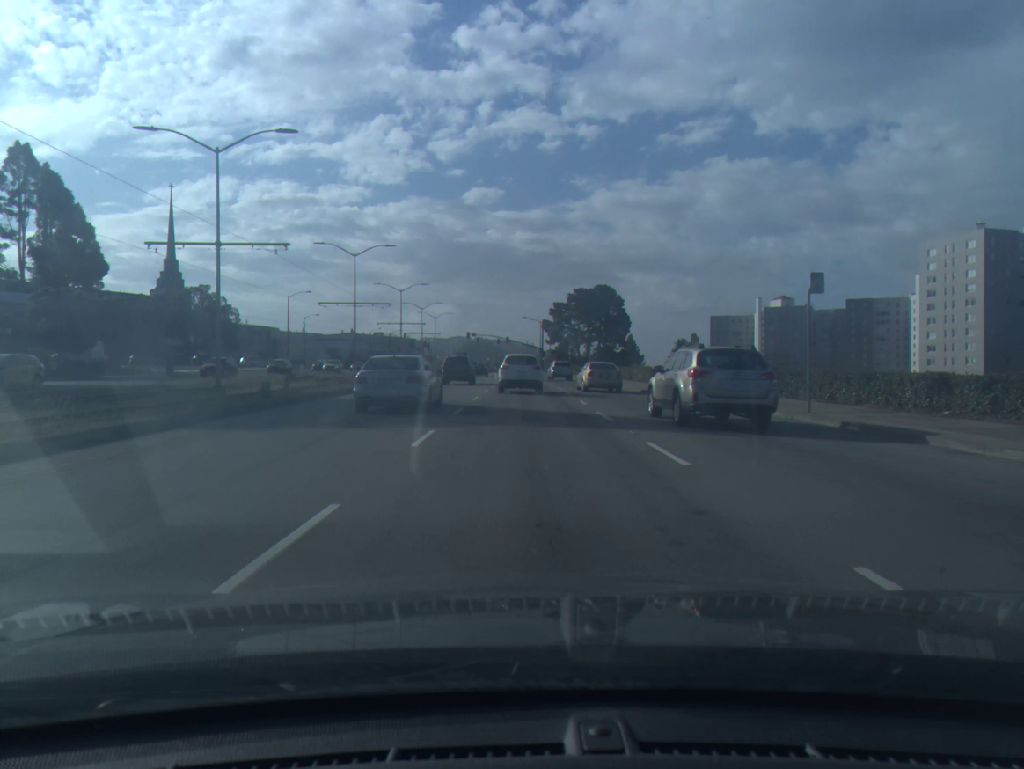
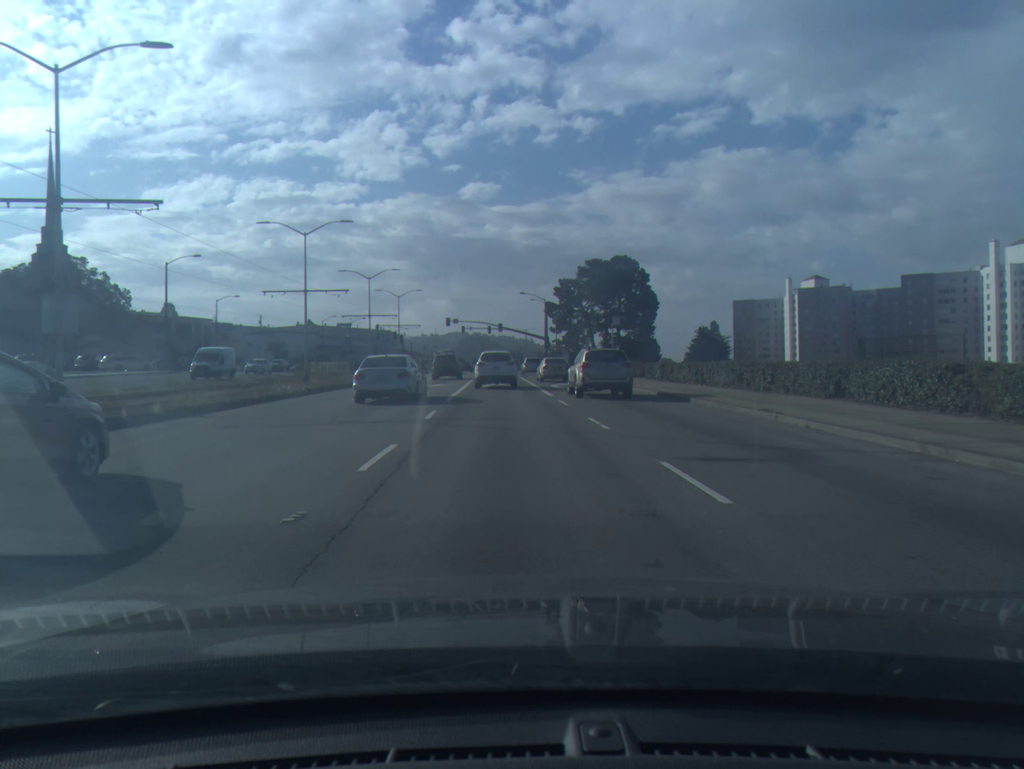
(+0.2, +39.6) m; 0°
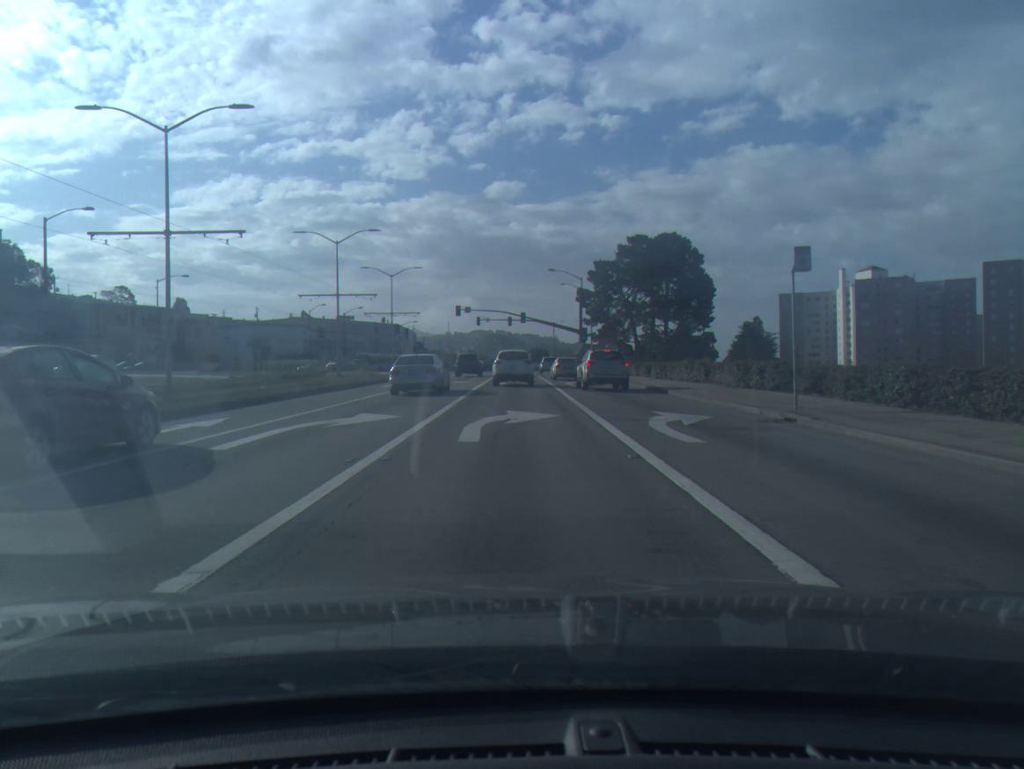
(-0.3, +24.4) m; -2°
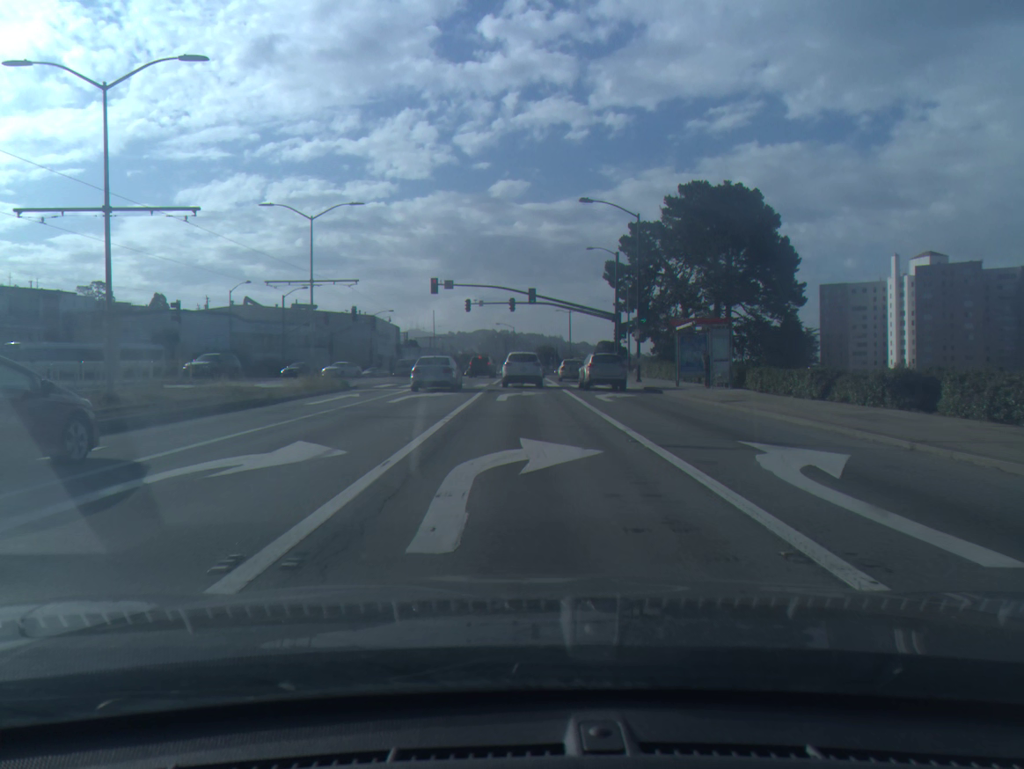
(-0.2, +33.2) m; 0°
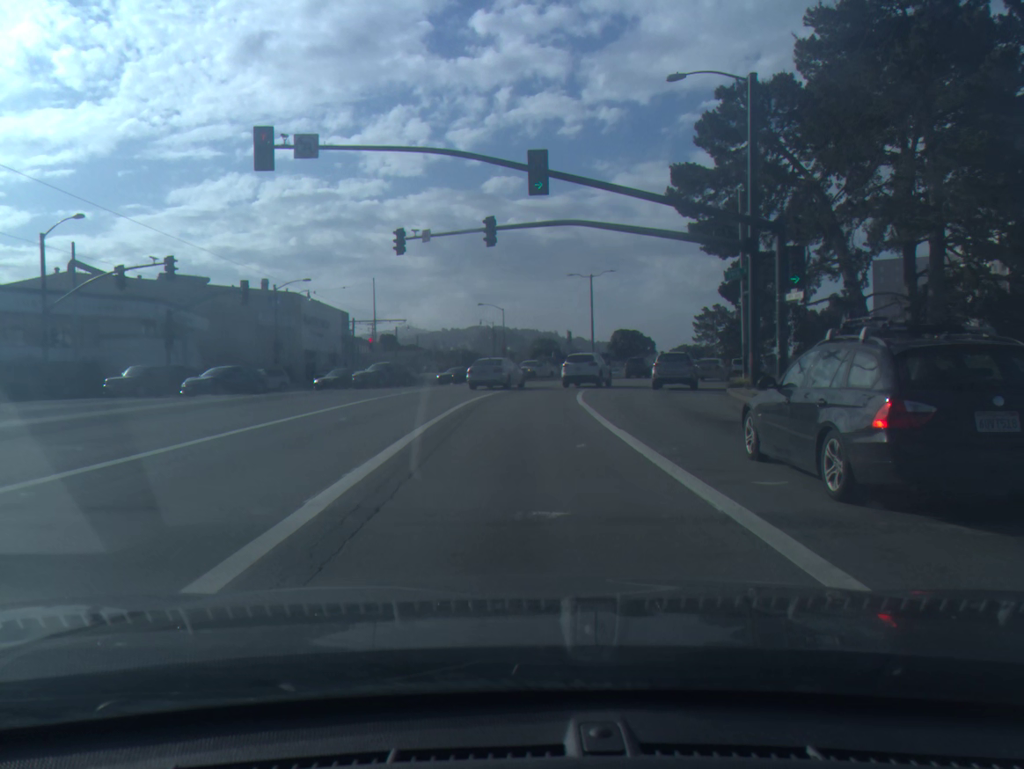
(+0.2, +42.6) m; 0°
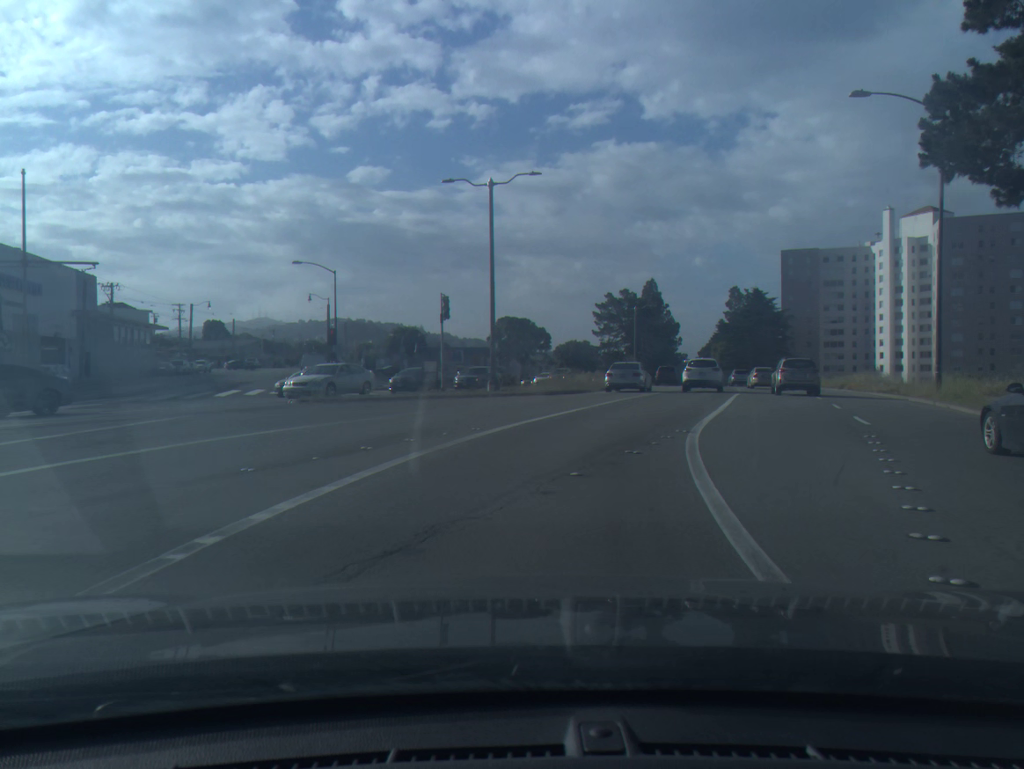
(+1.7, +34.9) m; +10°
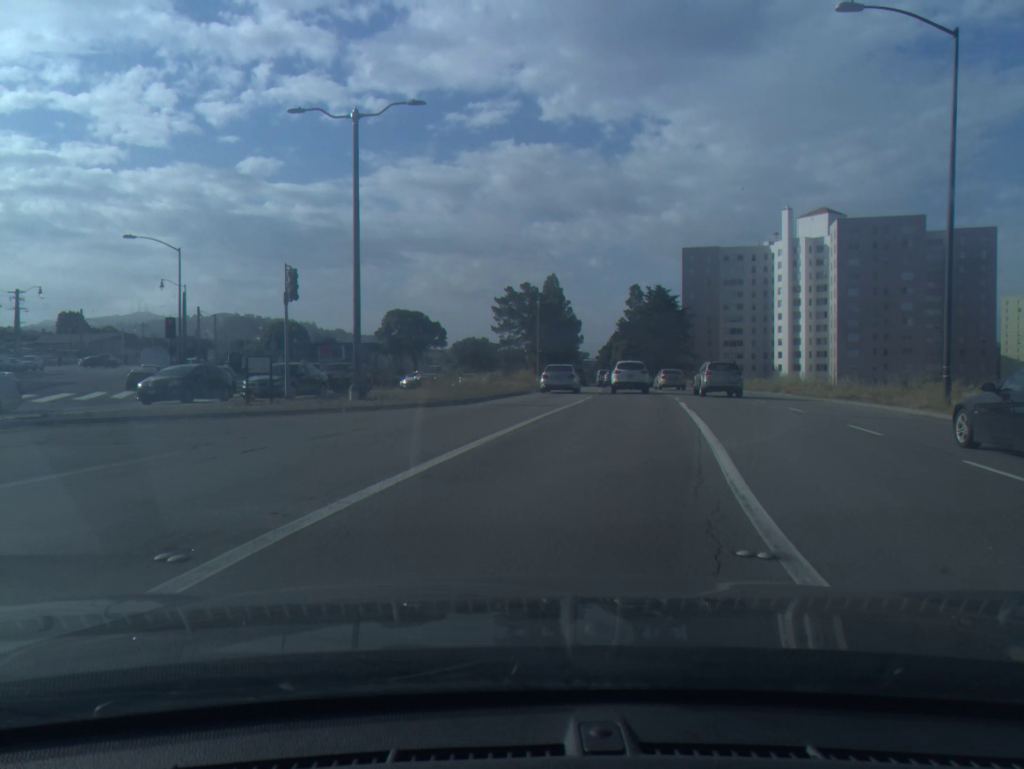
(+0.6, +8.8) m; +7°
